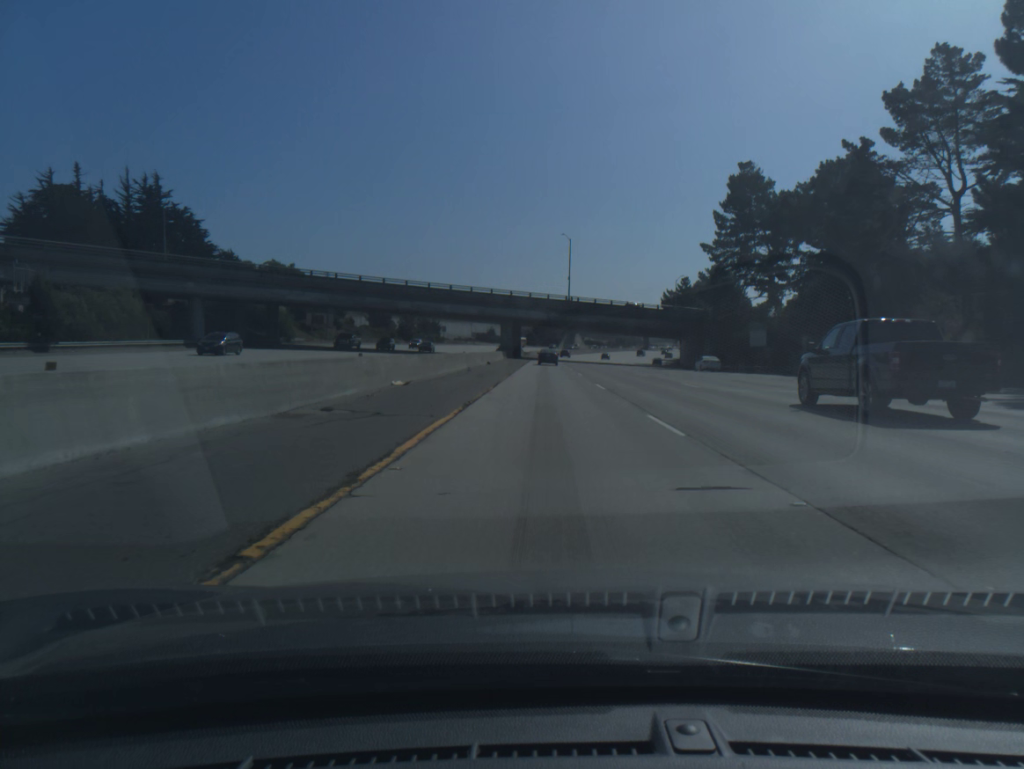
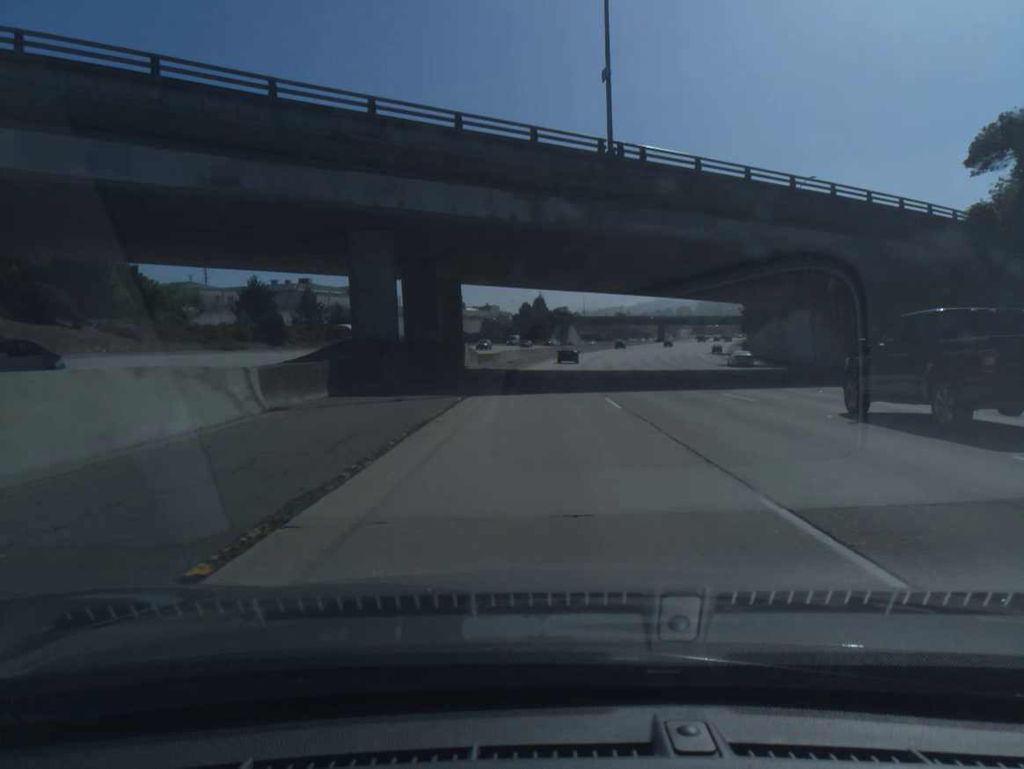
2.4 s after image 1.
(+0.9, +82.1) m; +1°
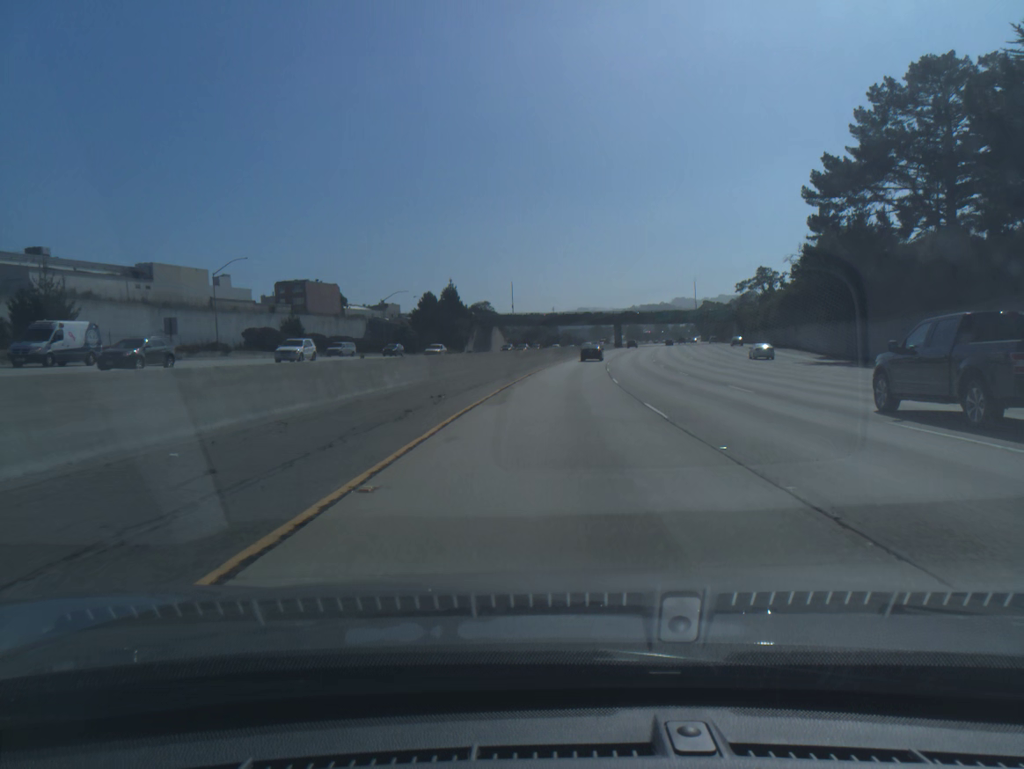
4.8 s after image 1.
(+2.7, +80.1) m; +5°
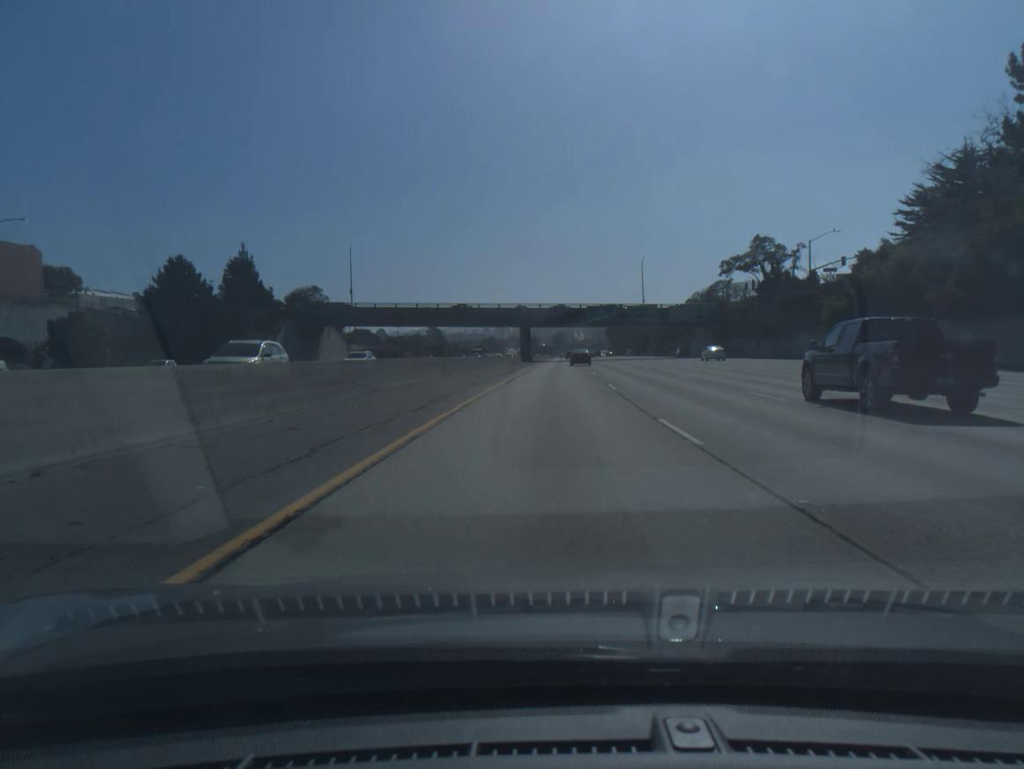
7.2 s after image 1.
(+5.5, +78.0) m; +8°
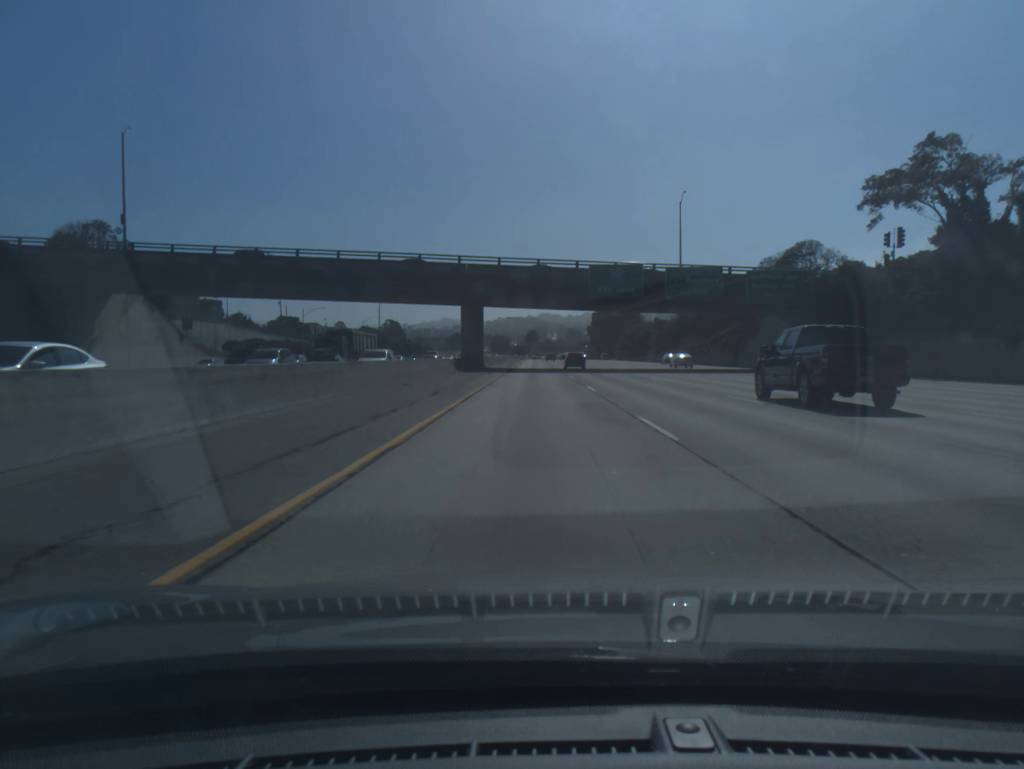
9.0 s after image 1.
(+1.6, +57.9) m; +2°
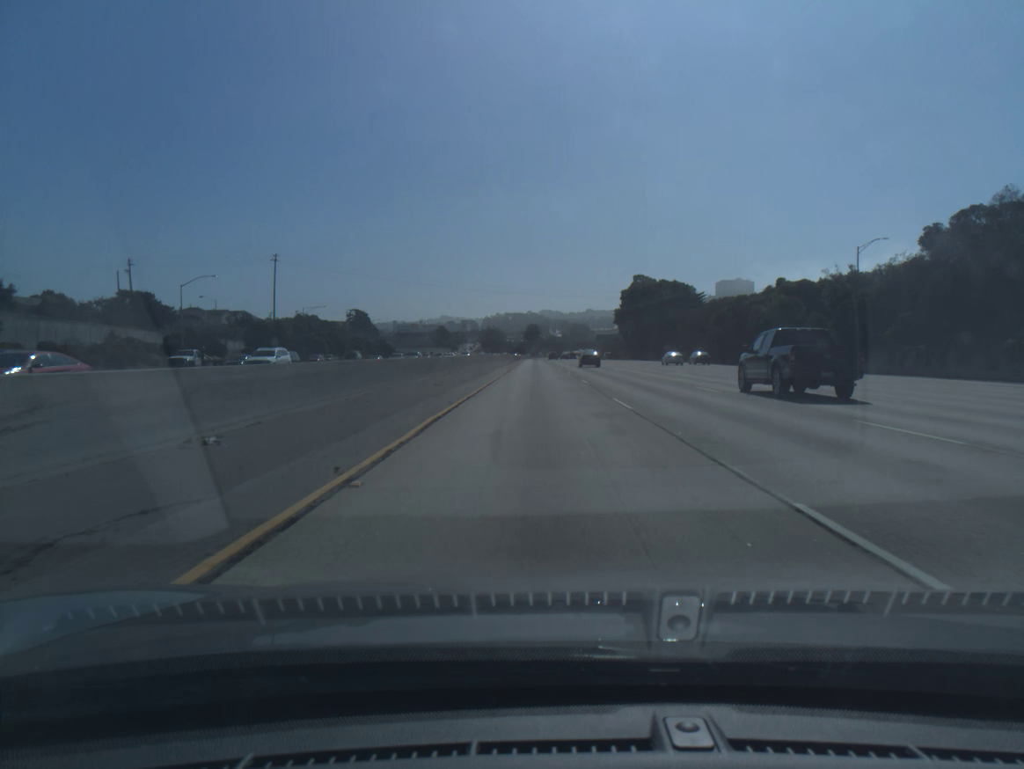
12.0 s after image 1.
(-0.2, +96.8) m; 0°
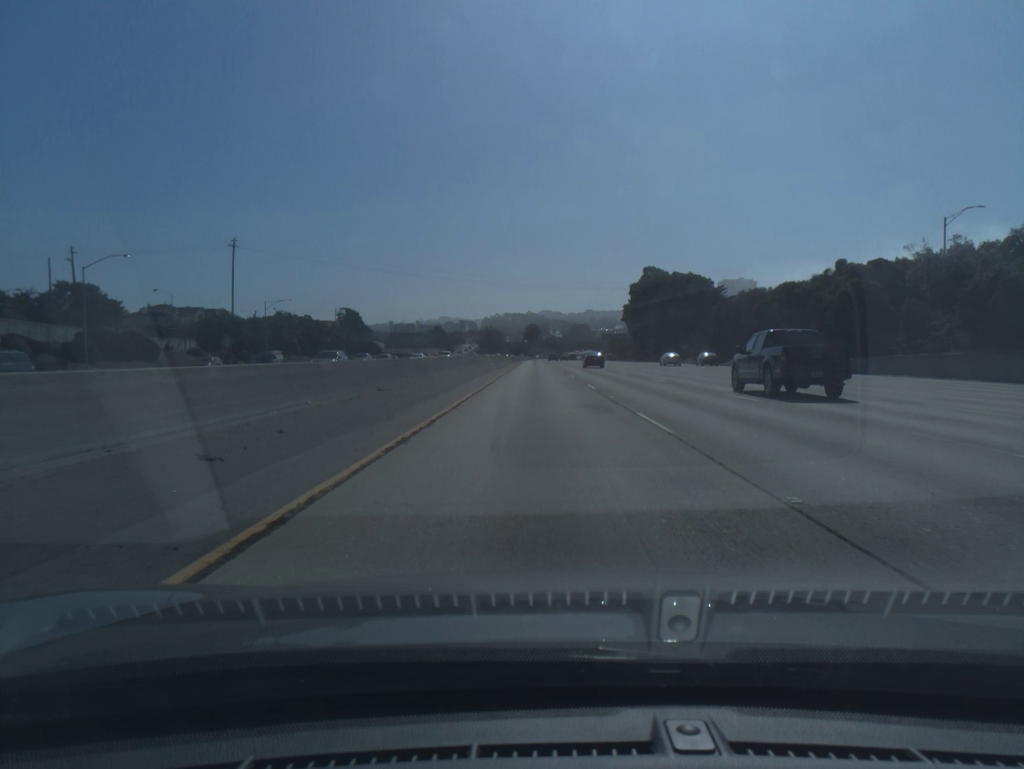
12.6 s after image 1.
(0.0, +19.5) m; 0°
